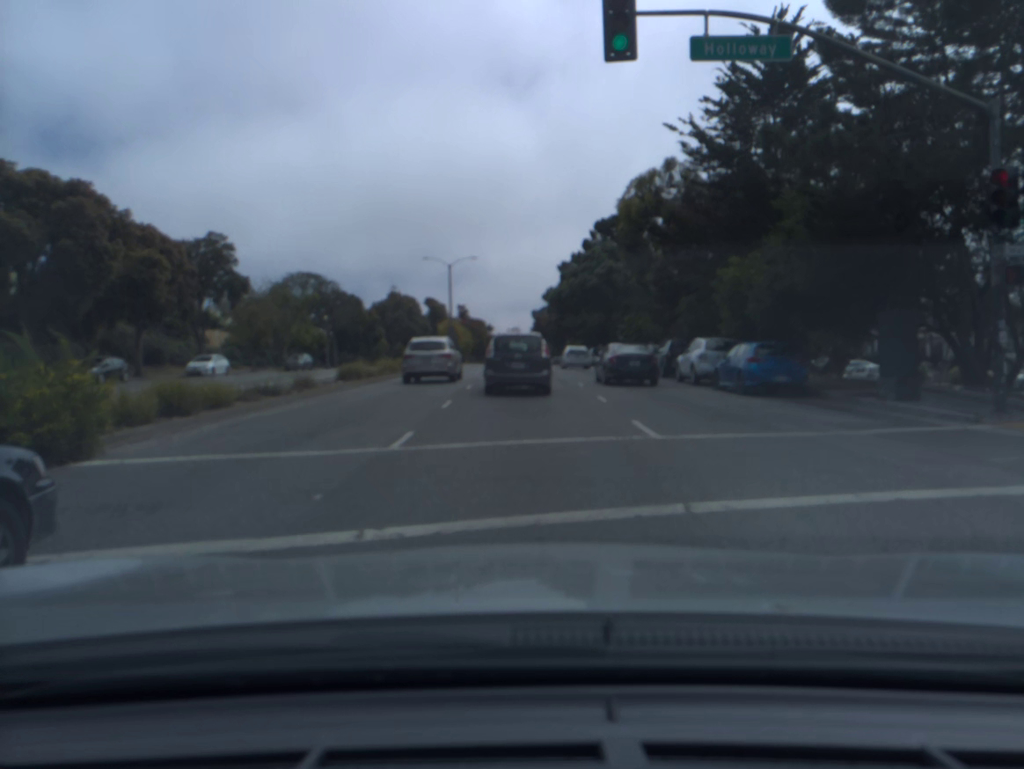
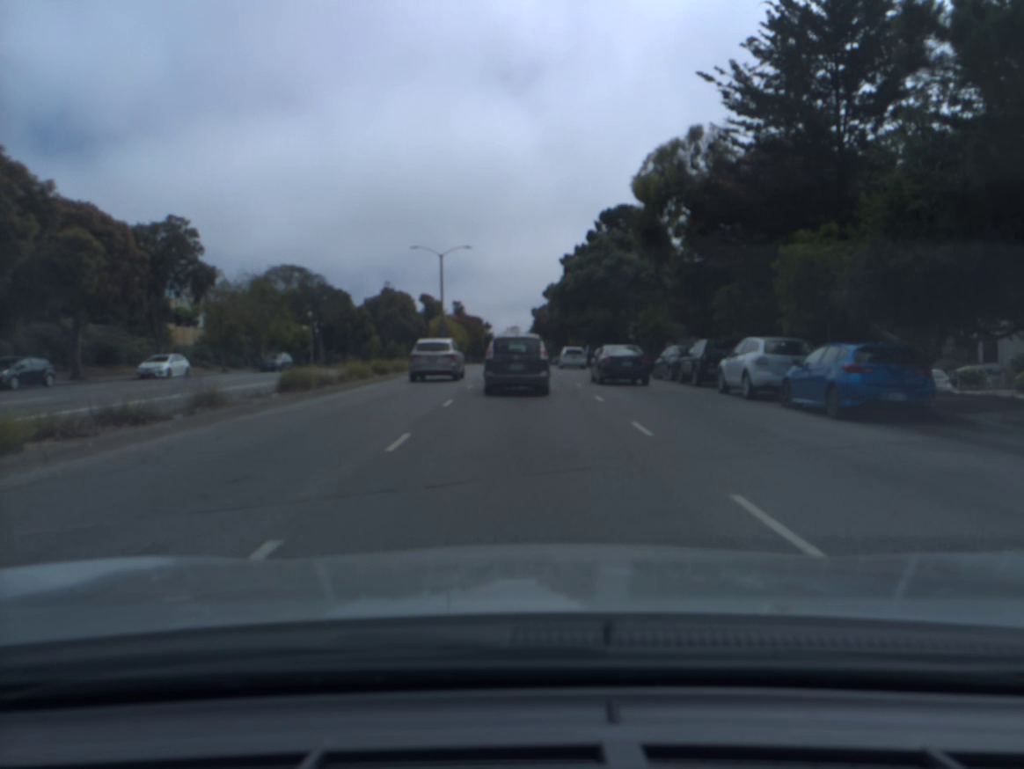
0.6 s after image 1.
(0.0, +6.4) m; 0°
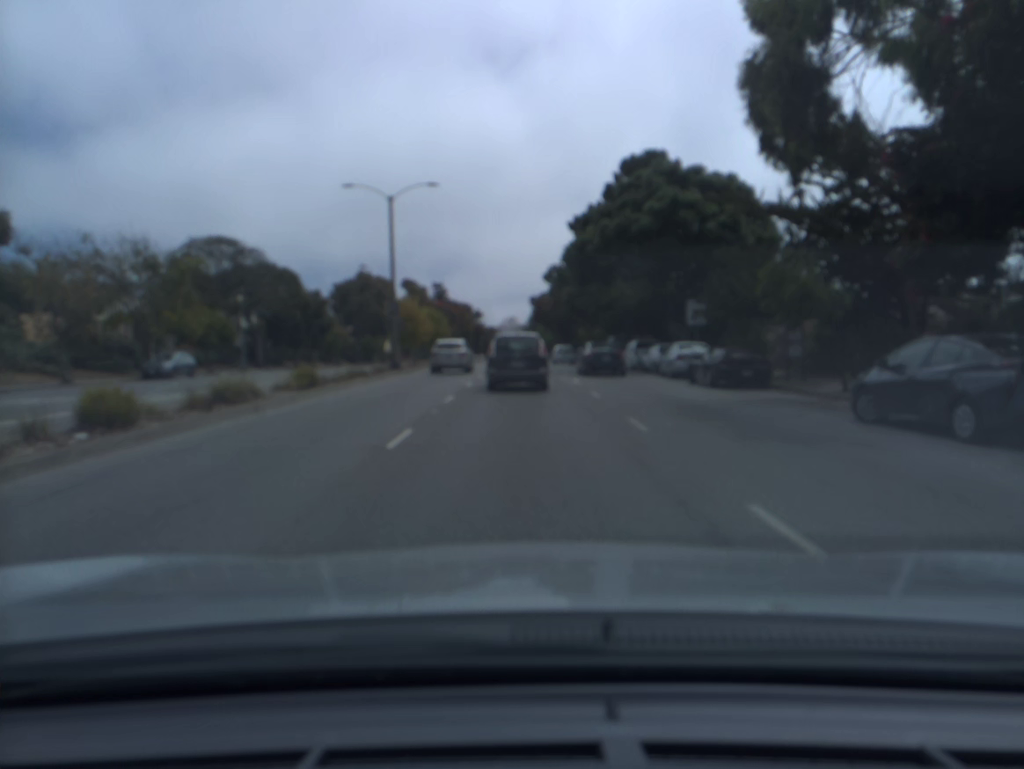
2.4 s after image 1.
(0.0, +21.4) m; 0°
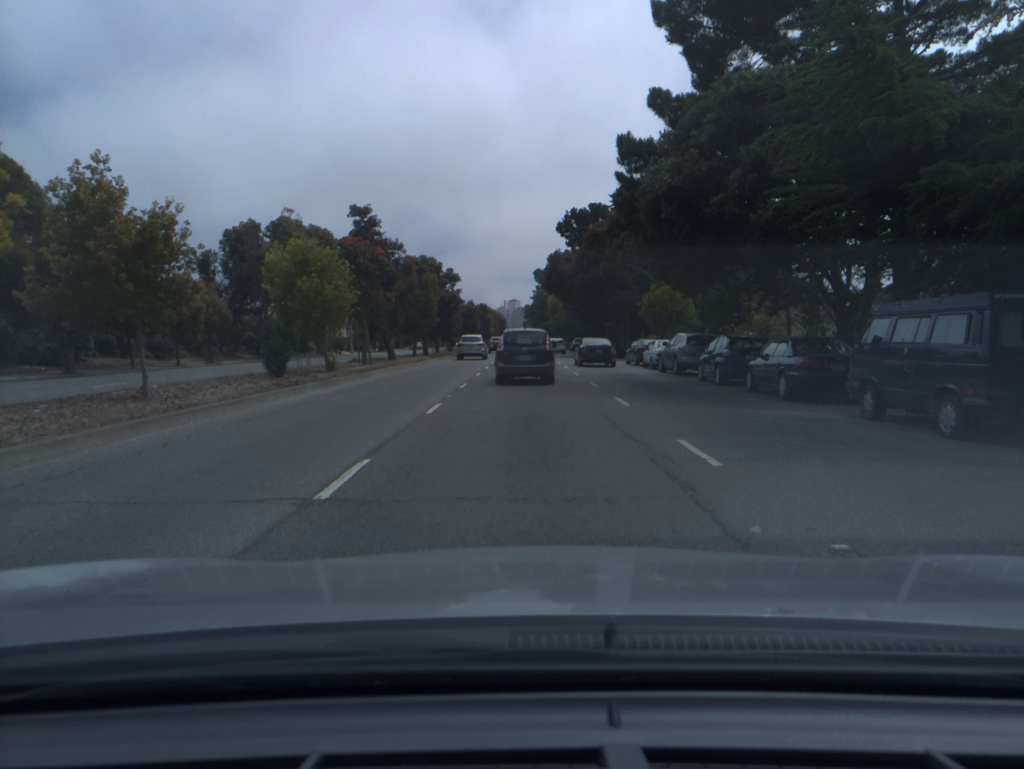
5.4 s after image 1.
(-0.1, +40.3) m; 0°
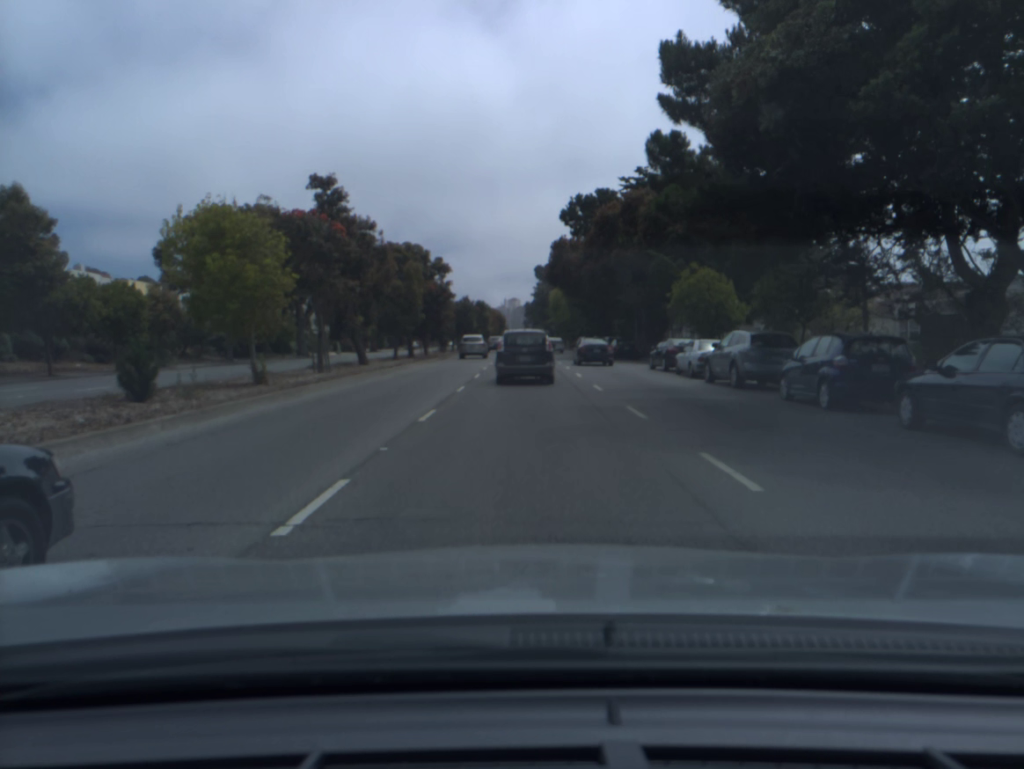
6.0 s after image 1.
(0.0, +8.5) m; 0°
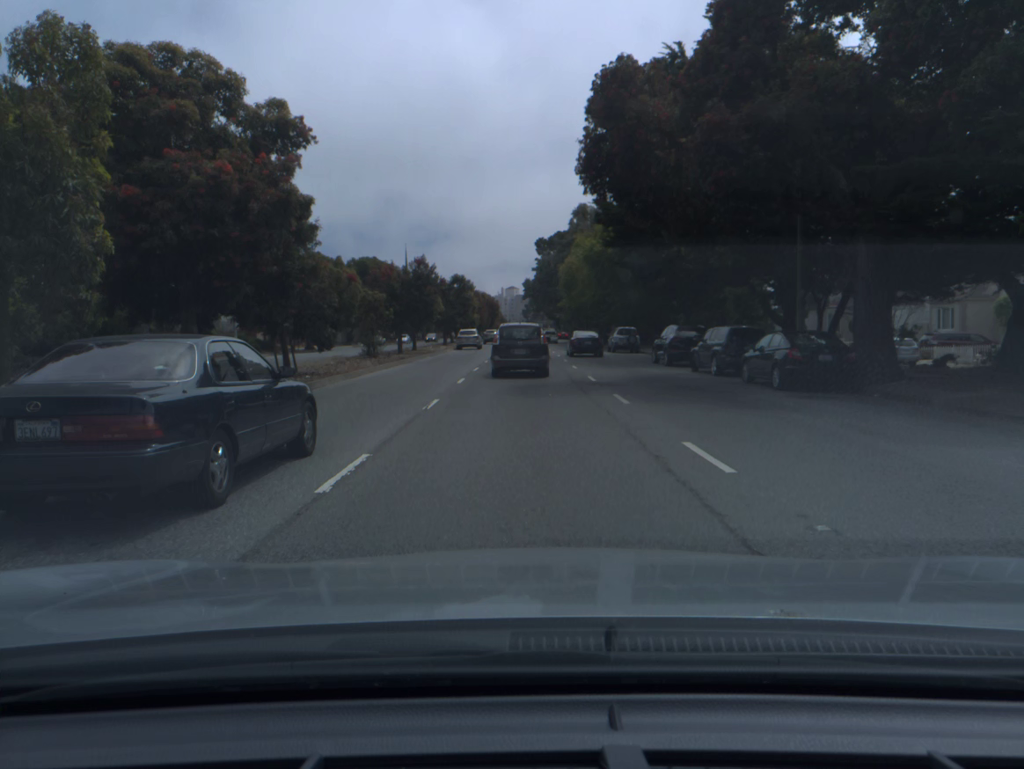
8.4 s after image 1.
(+0.1, +34.5) m; 0°
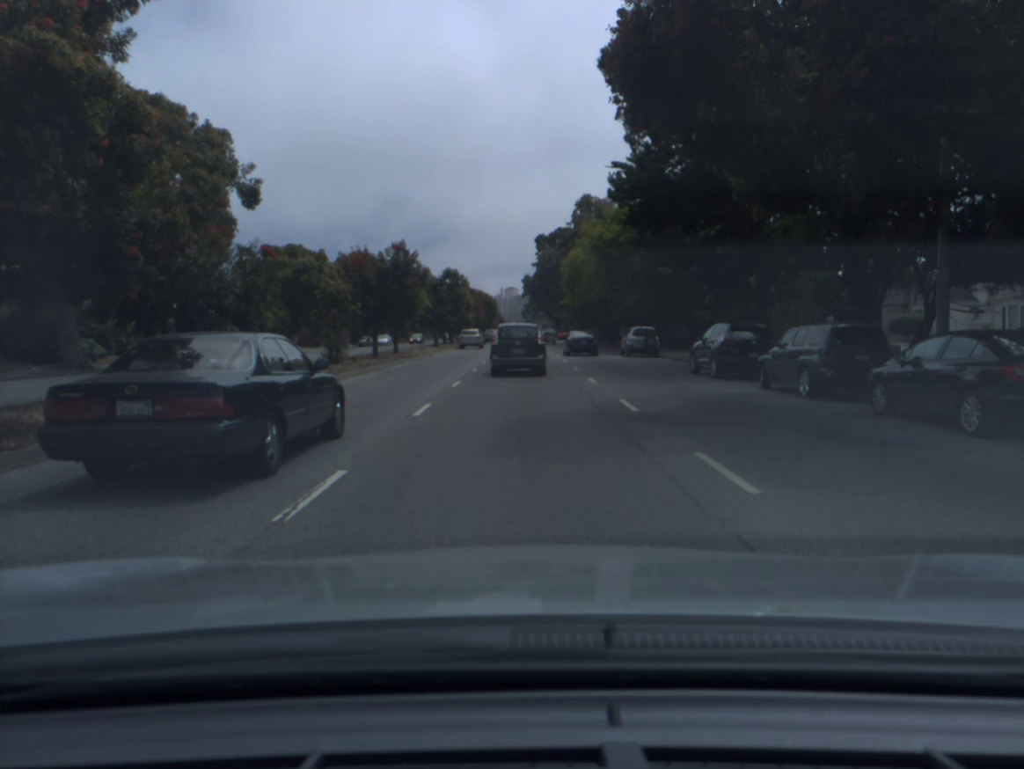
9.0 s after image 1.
(0.0, +8.4) m; 0°
